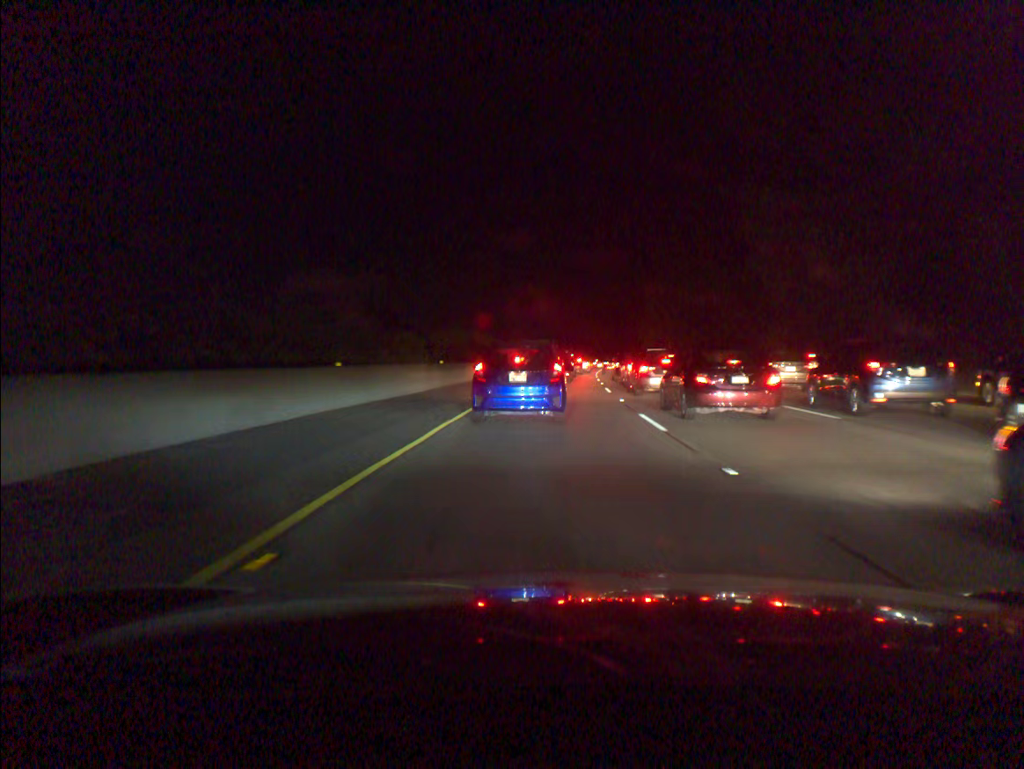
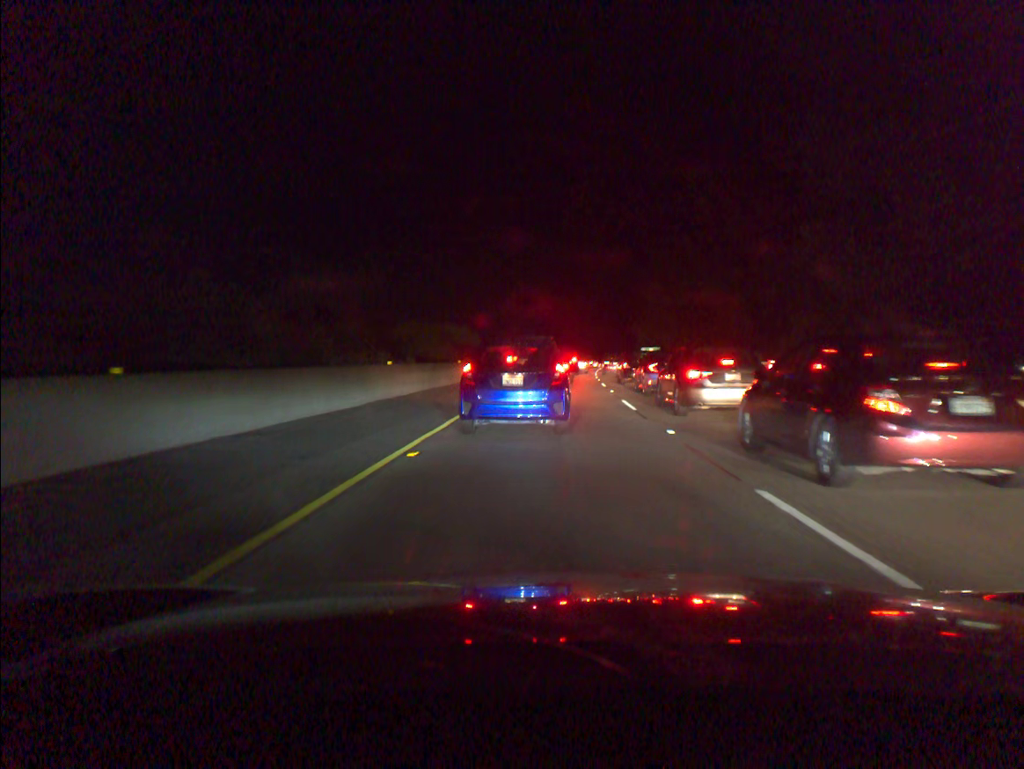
(0.0, +9.6) m; +1°
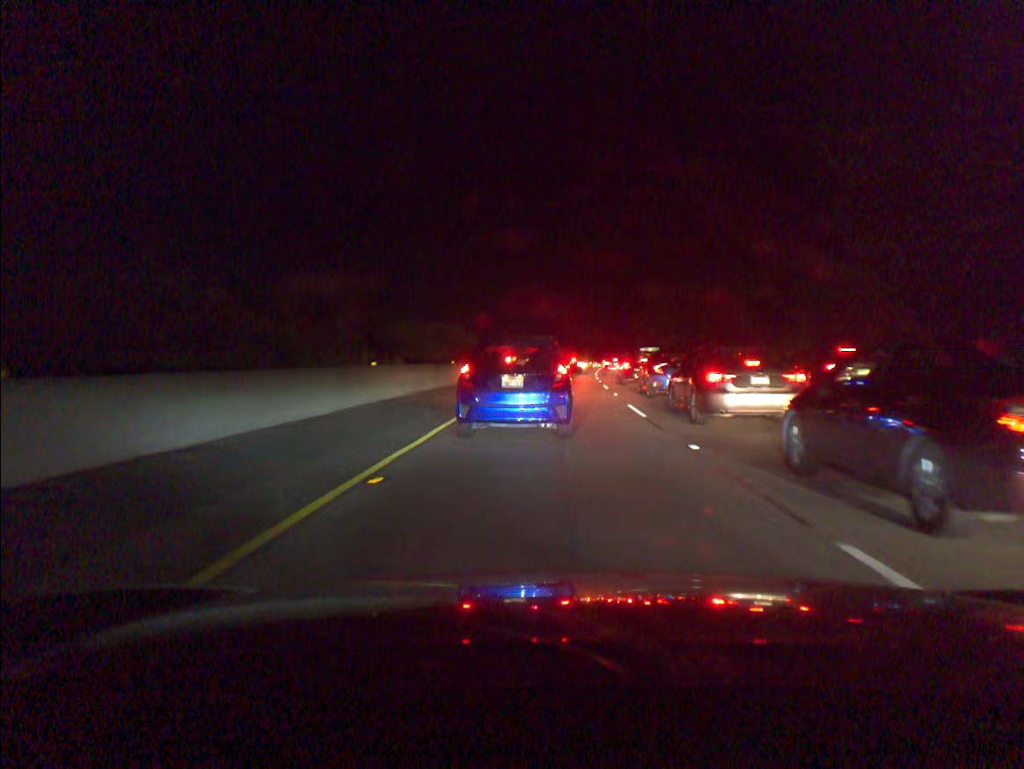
(0.0, +2.0) m; 0°
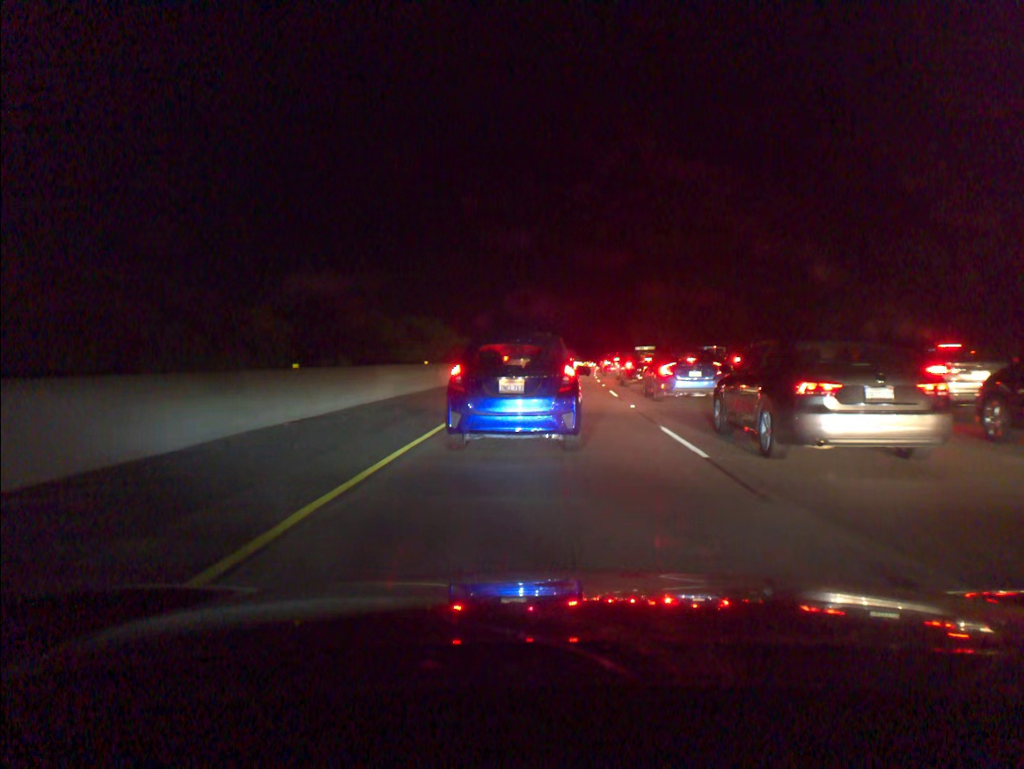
(+0.1, +6.5) m; +1°
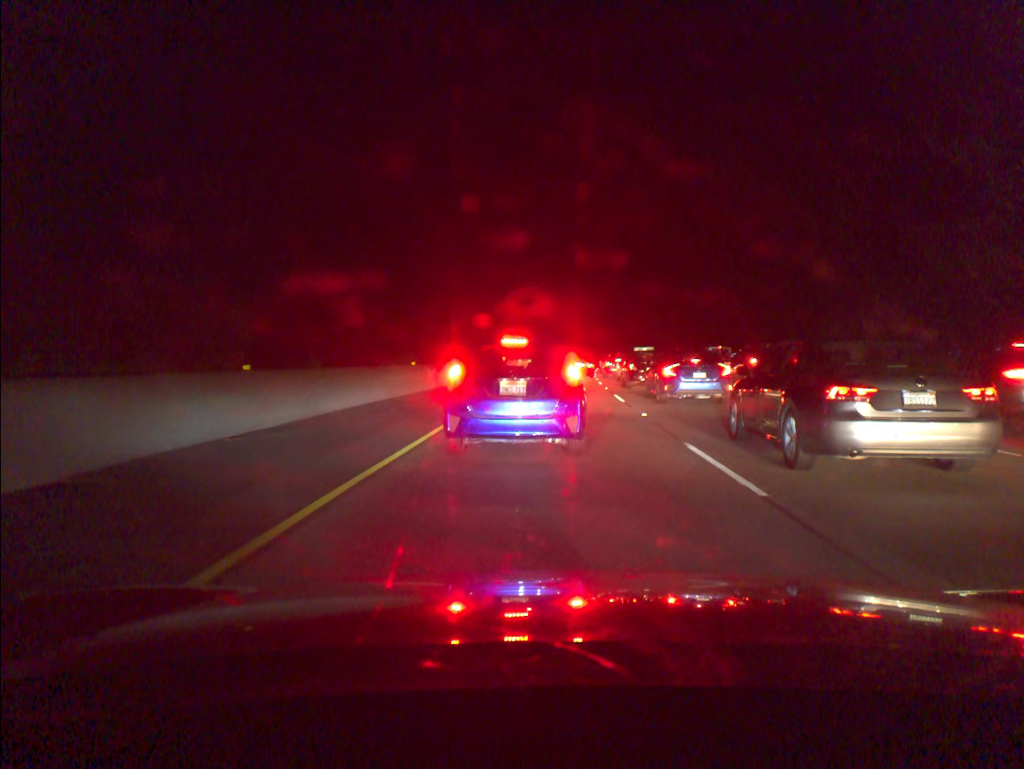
(0.0, +2.5) m; 0°
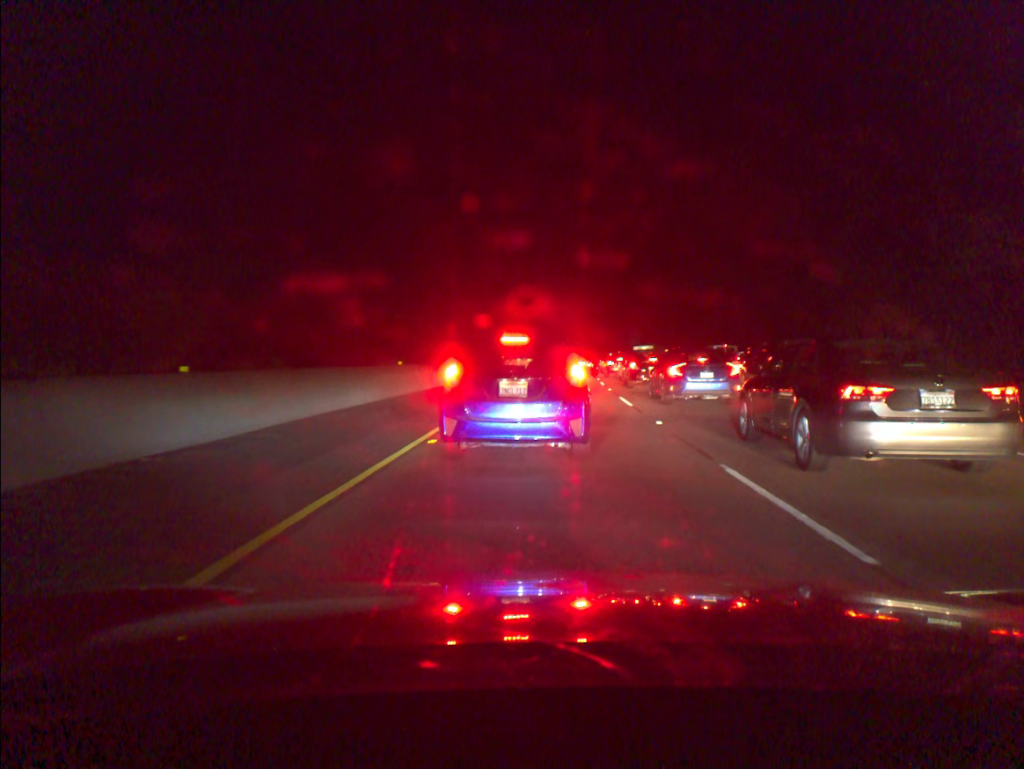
(0.0, +2.2) m; +1°
